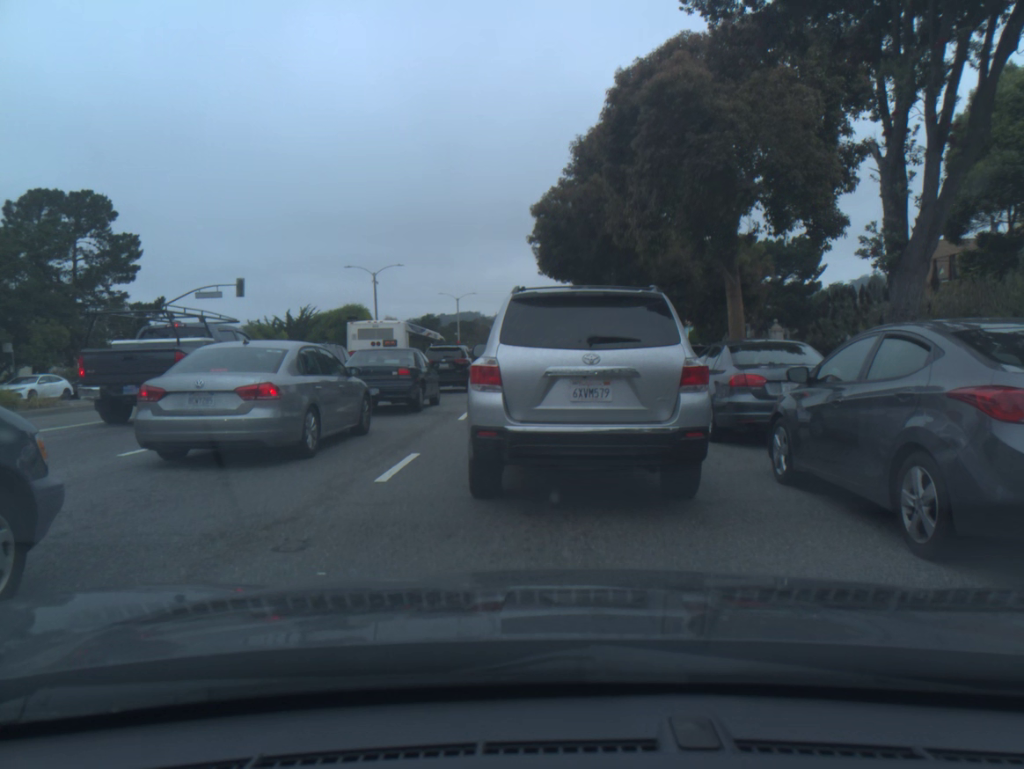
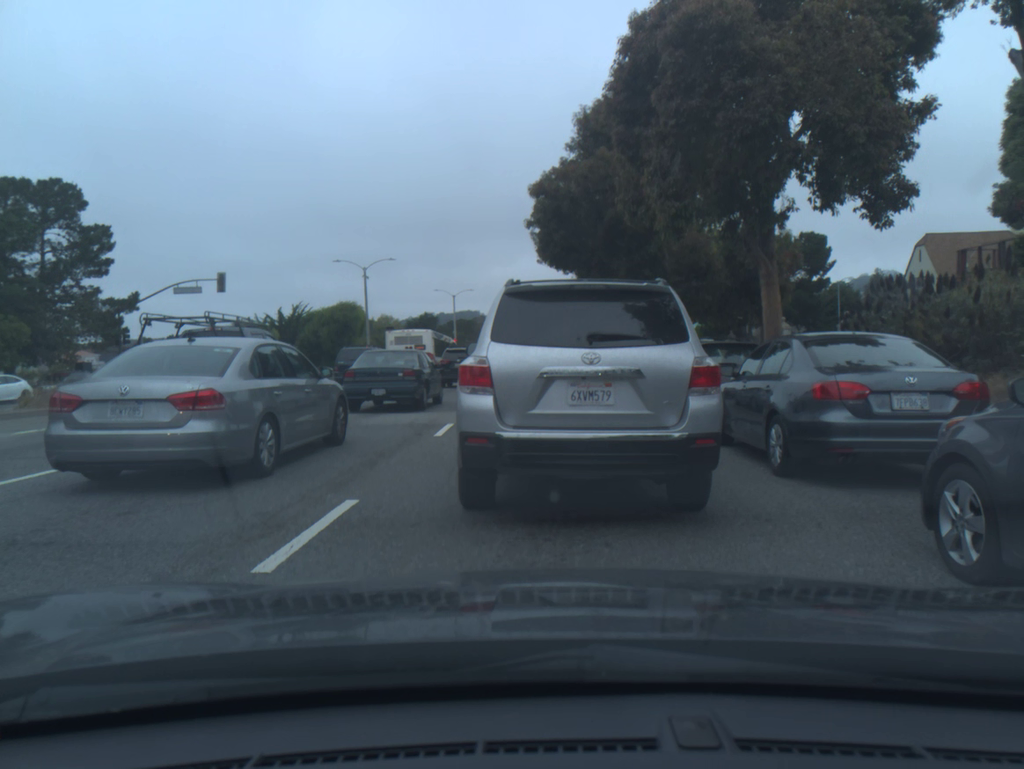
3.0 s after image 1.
(0.0, +3.2) m; 0°
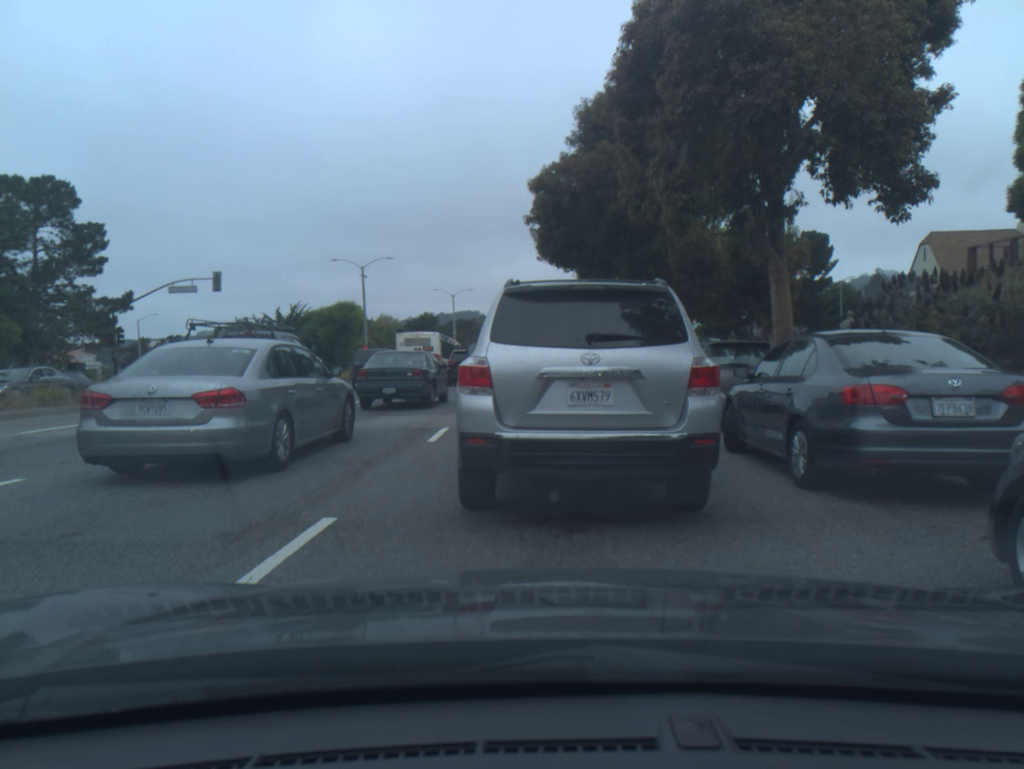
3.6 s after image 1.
(0.0, +0.7) m; 0°
